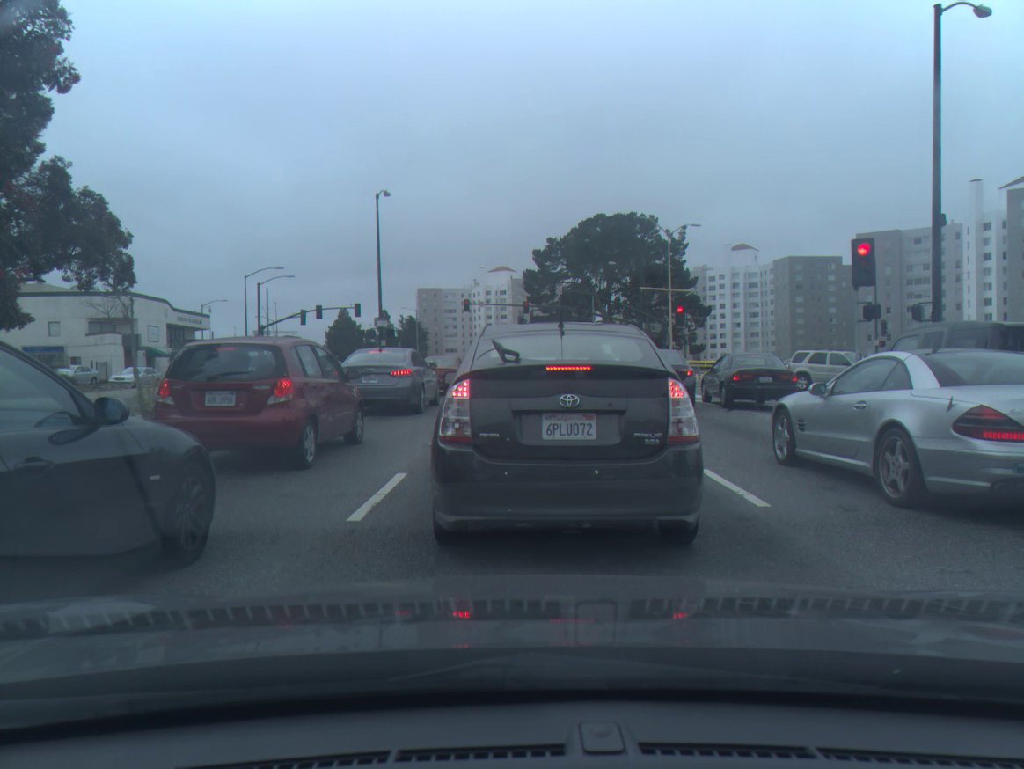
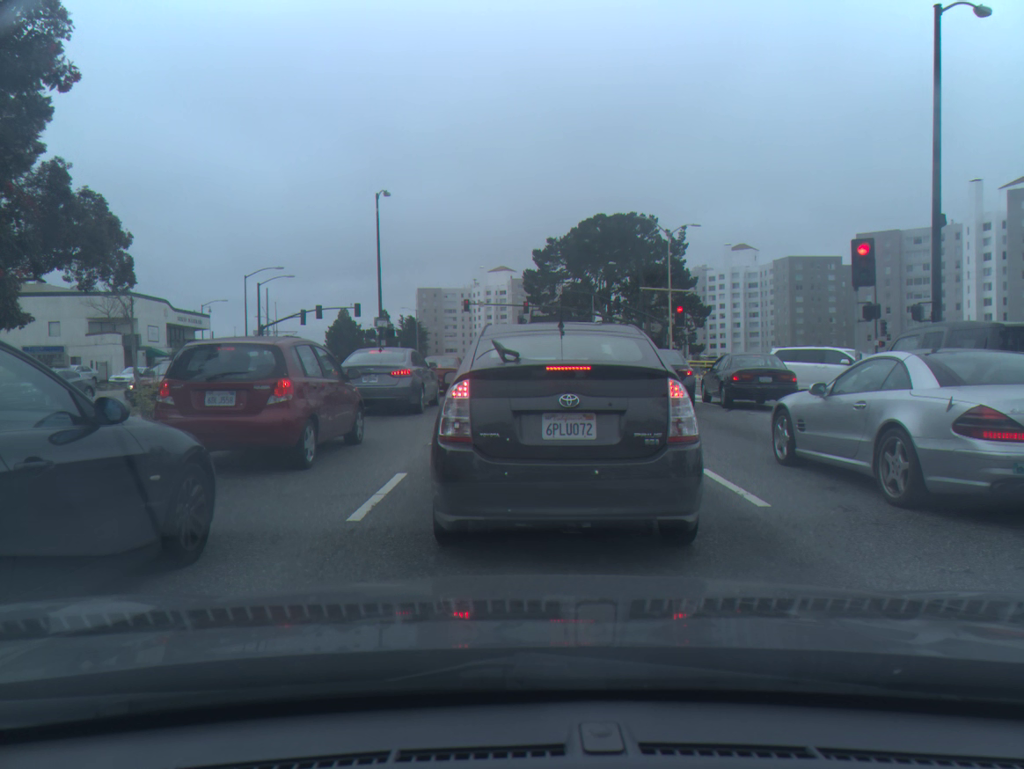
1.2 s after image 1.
(0.0, 0.0) m; 0°
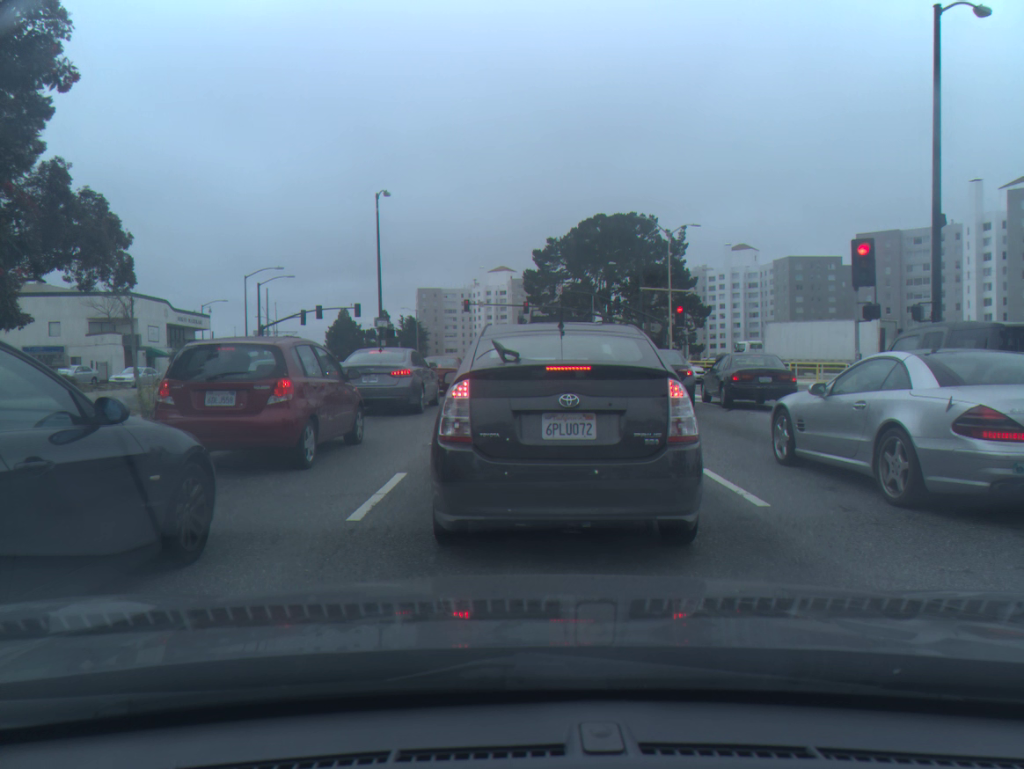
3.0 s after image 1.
(0.0, +0.1) m; 0°
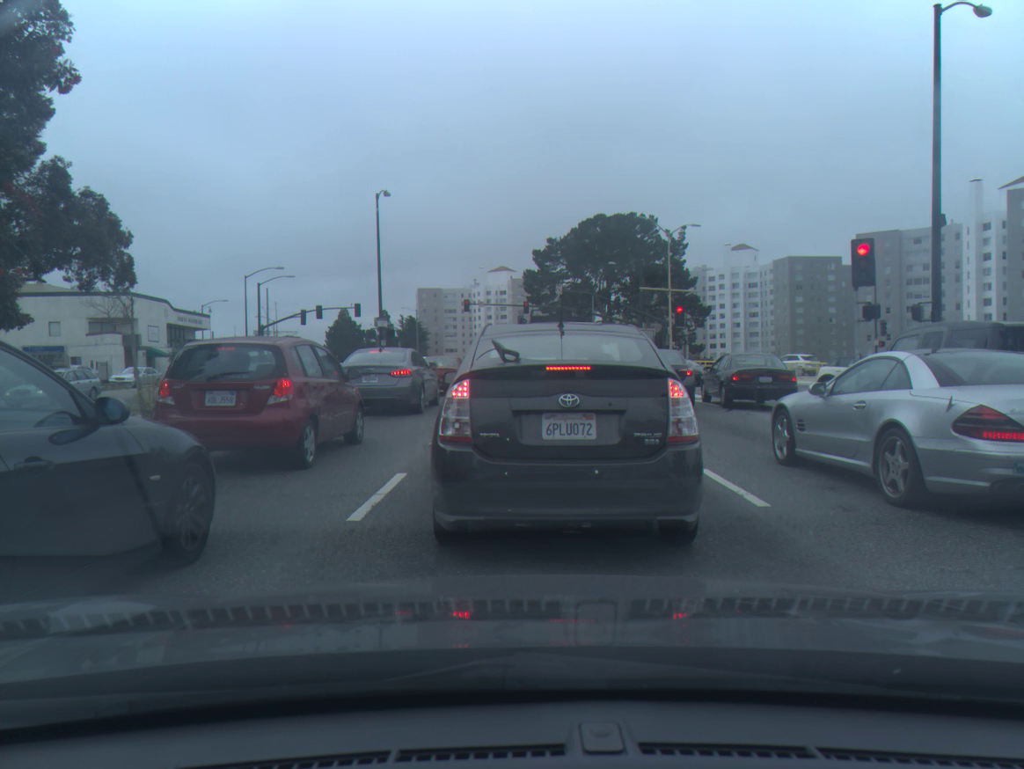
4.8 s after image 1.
(0.0, 0.0) m; 0°
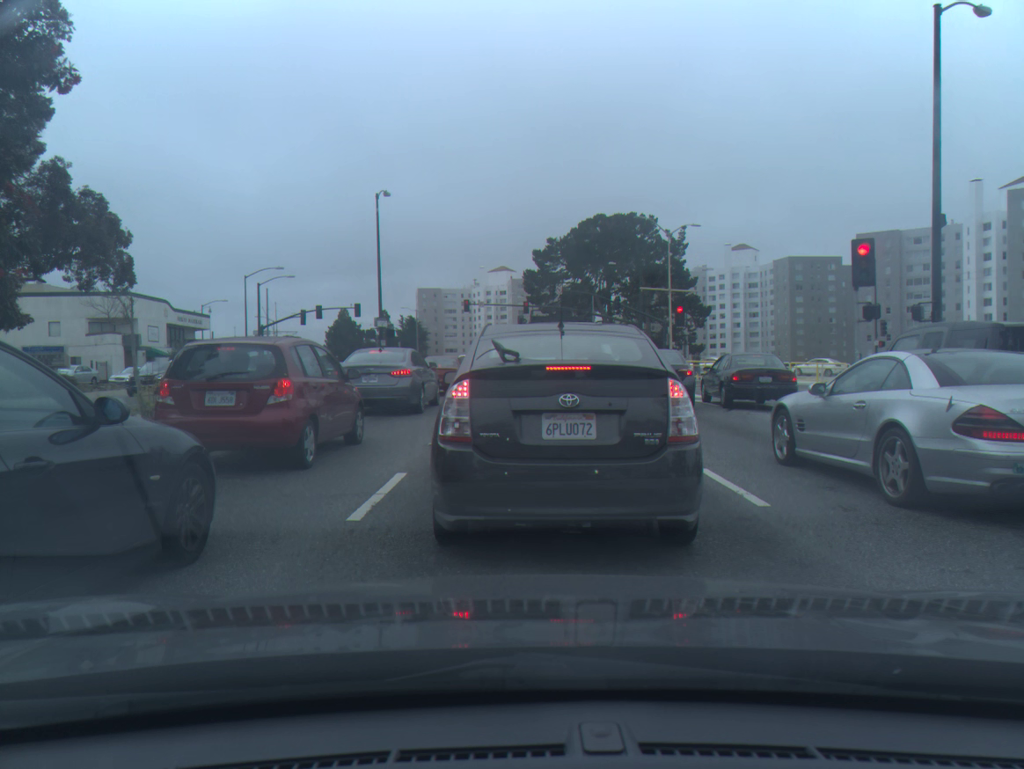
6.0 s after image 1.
(0.0, 0.0) m; 0°
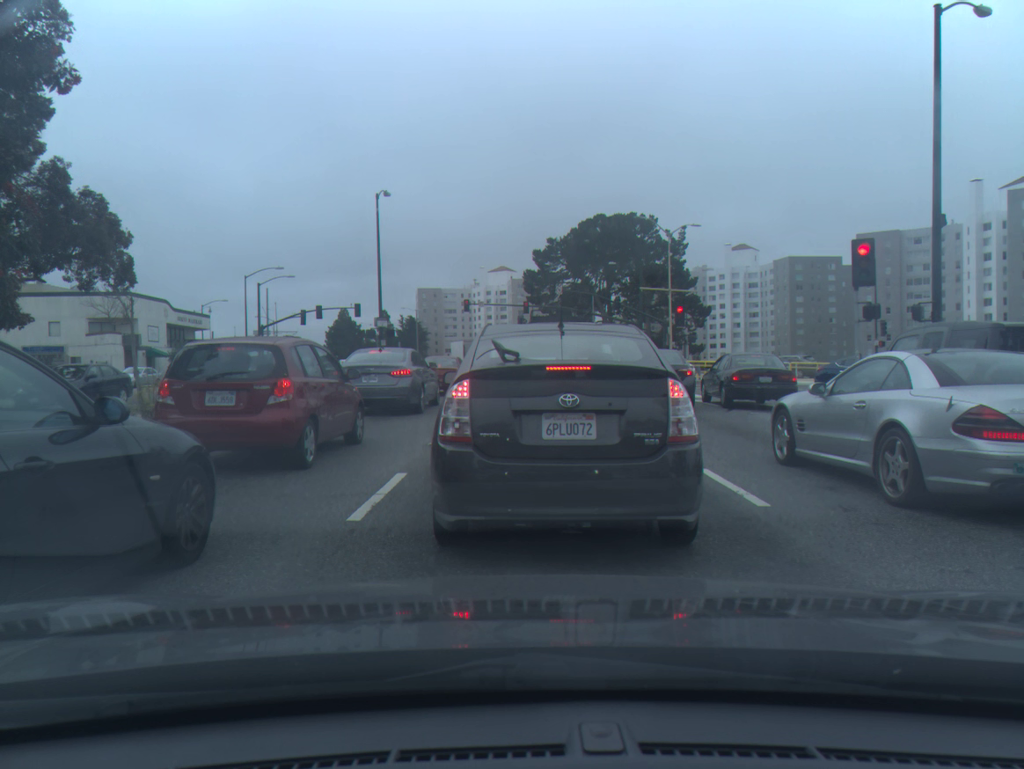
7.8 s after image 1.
(0.0, 0.0) m; 0°
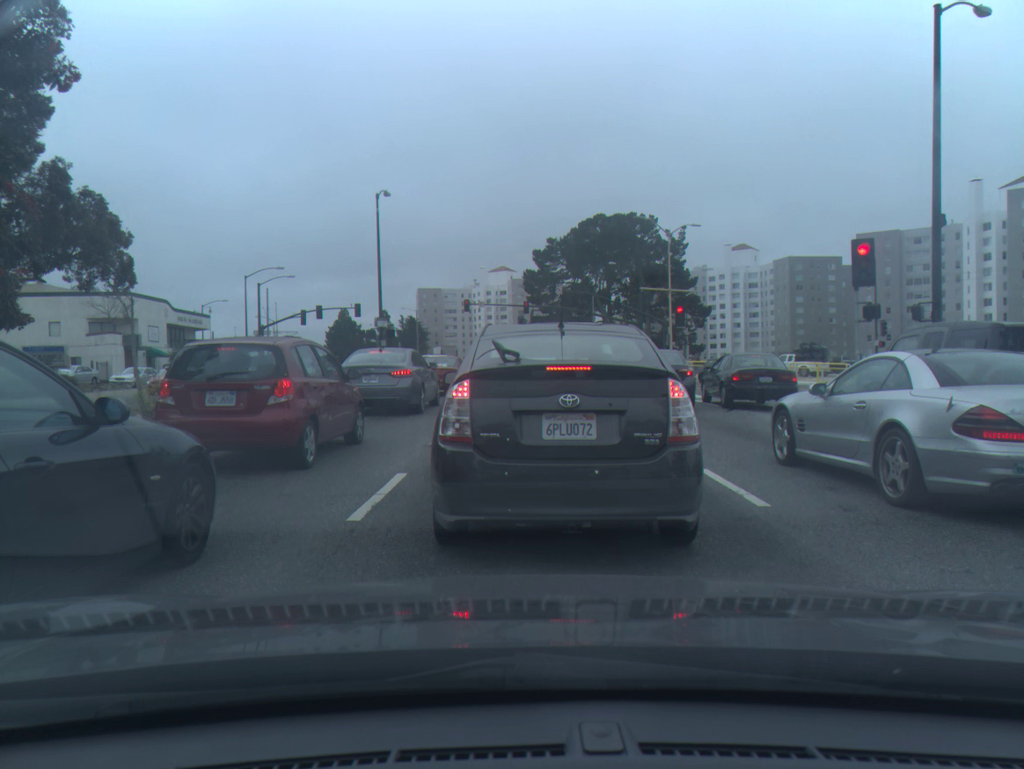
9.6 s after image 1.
(0.0, 0.0) m; 0°
